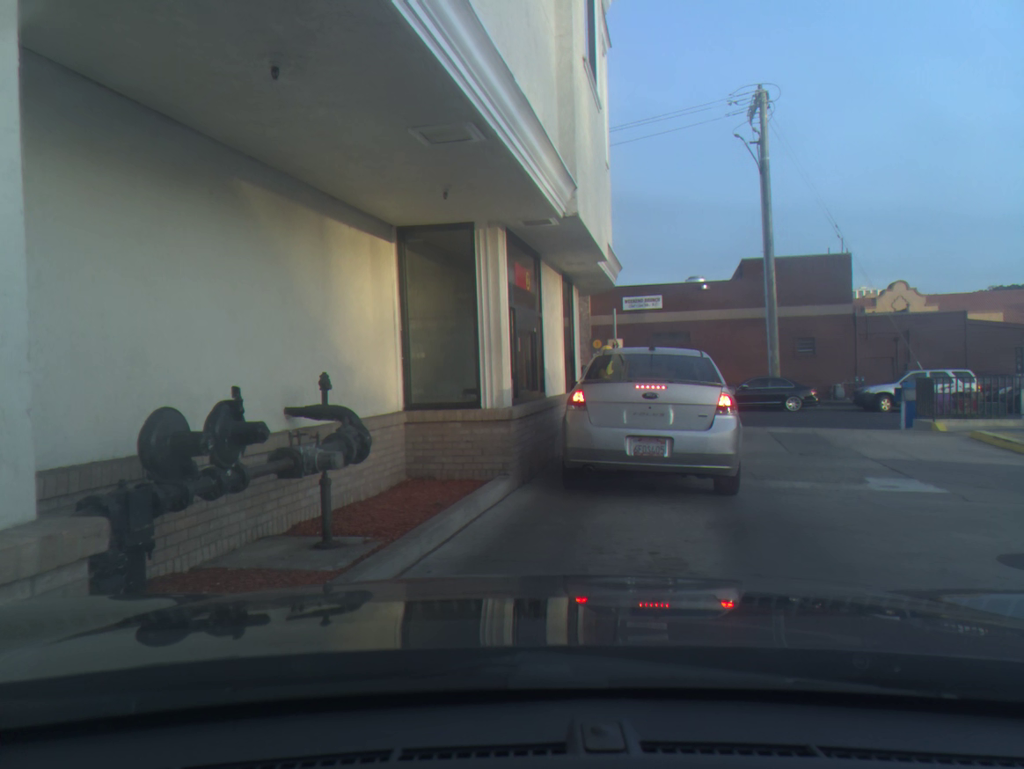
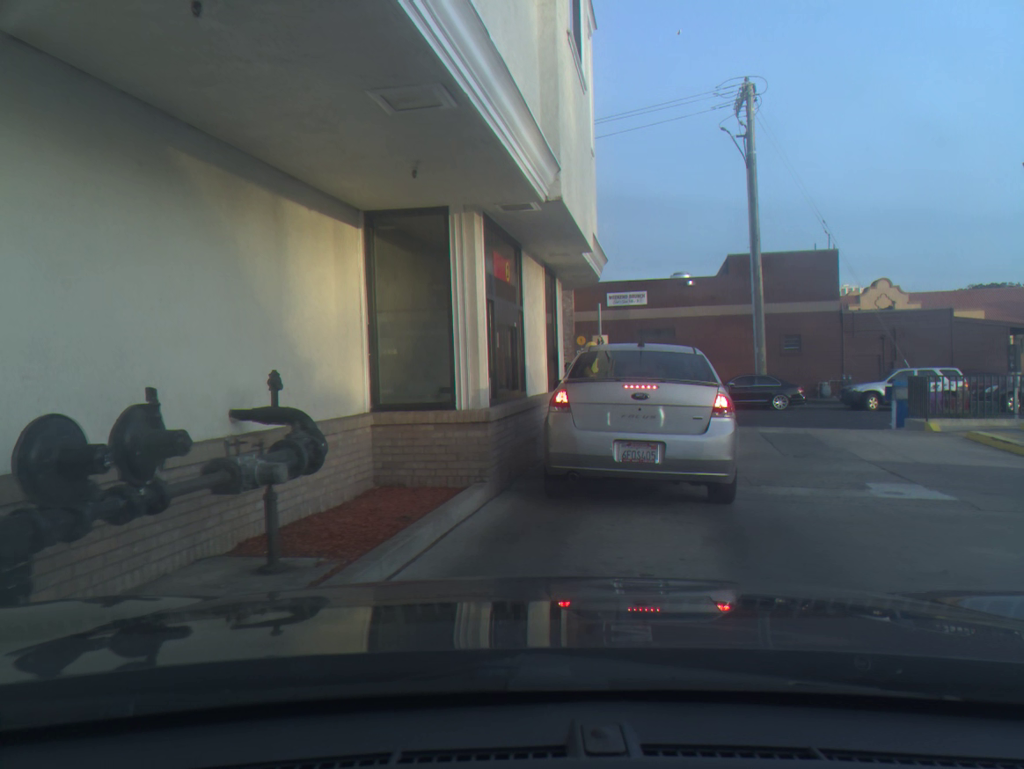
(0.0, +0.5) m; +1°
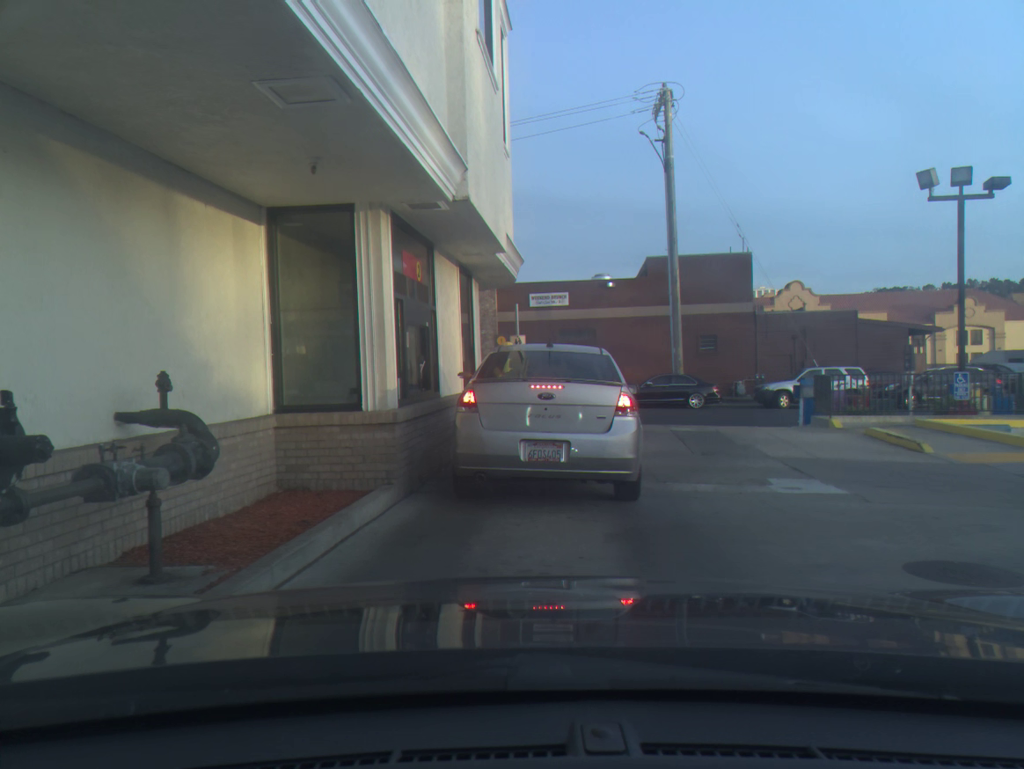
(+0.2, 0.0) m; +5°
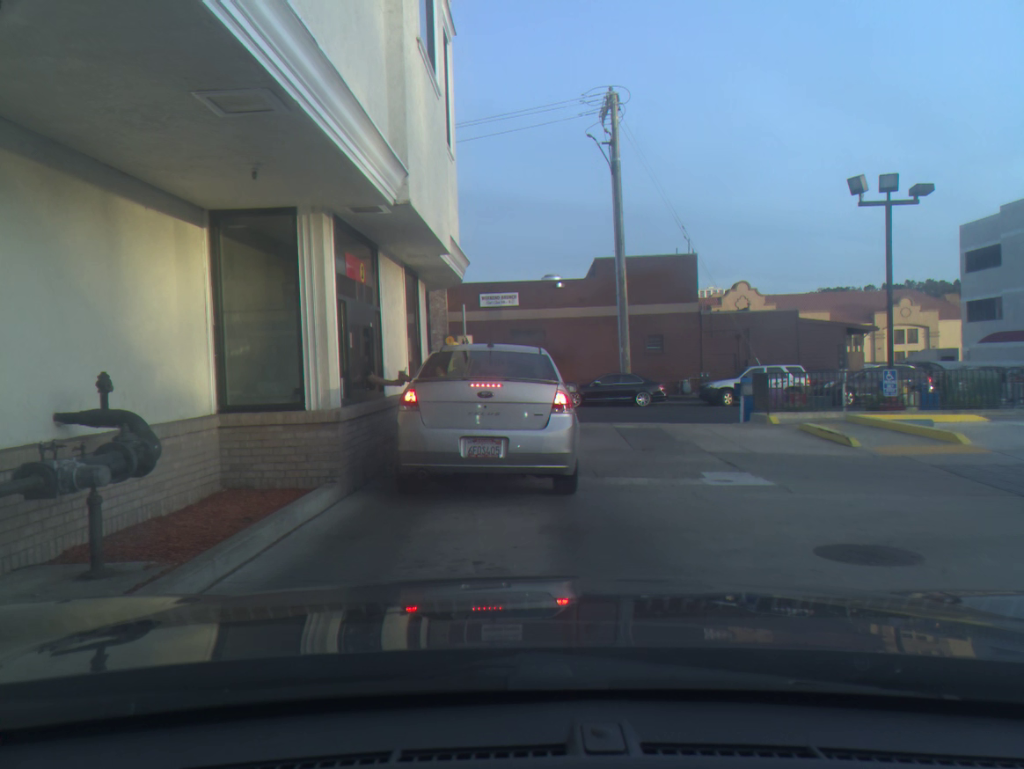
(+0.1, -0.2) m; +3°
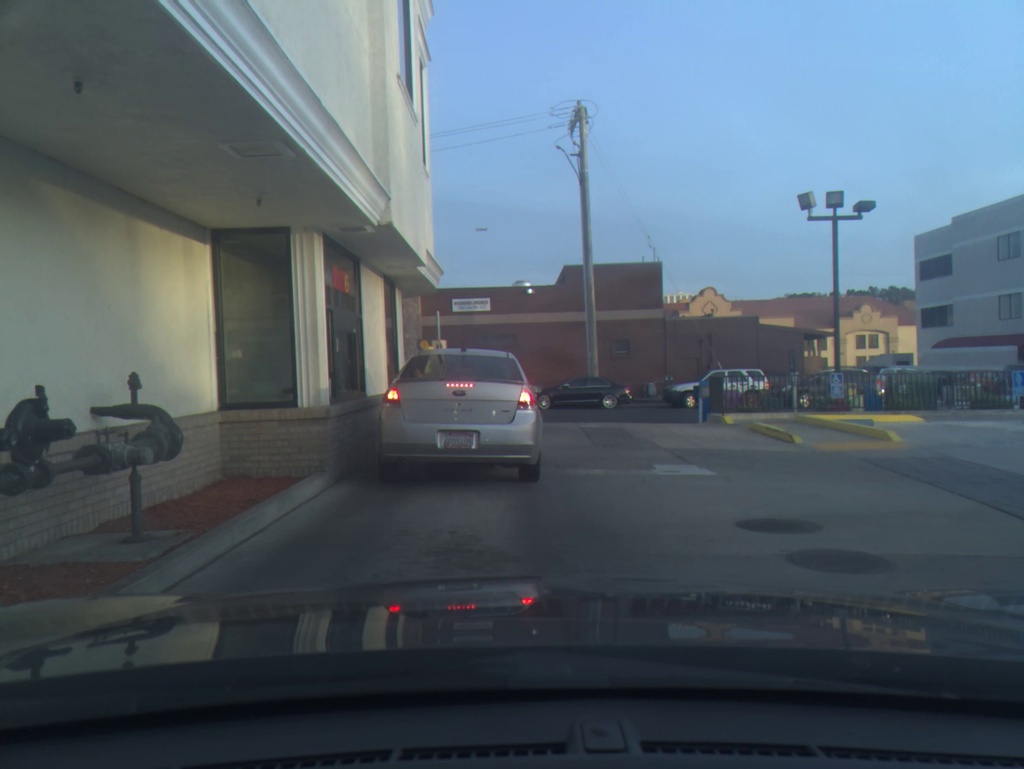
(+0.1, -0.8) m; +2°
